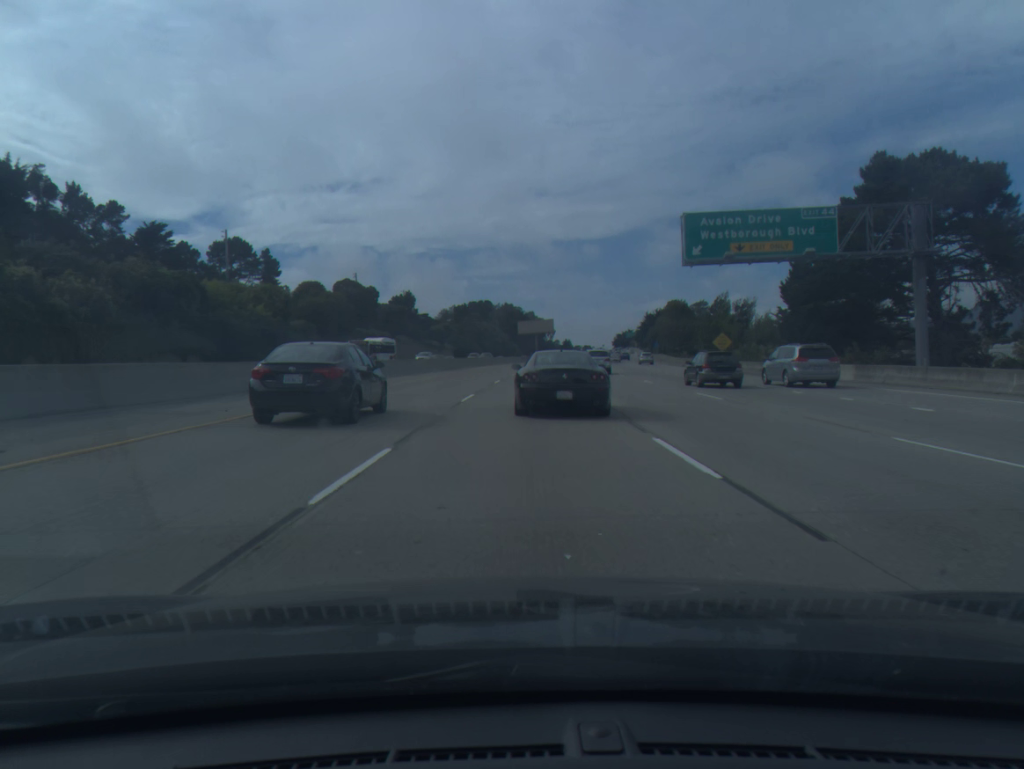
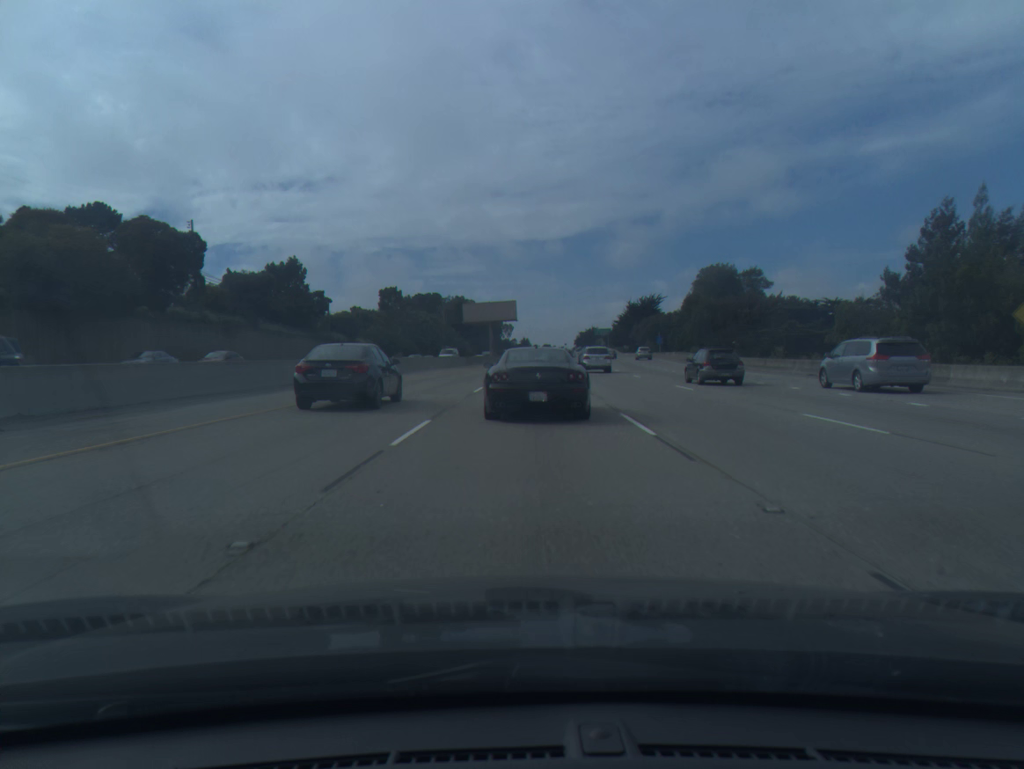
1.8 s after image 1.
(+1.5, +54.8) m; +3°
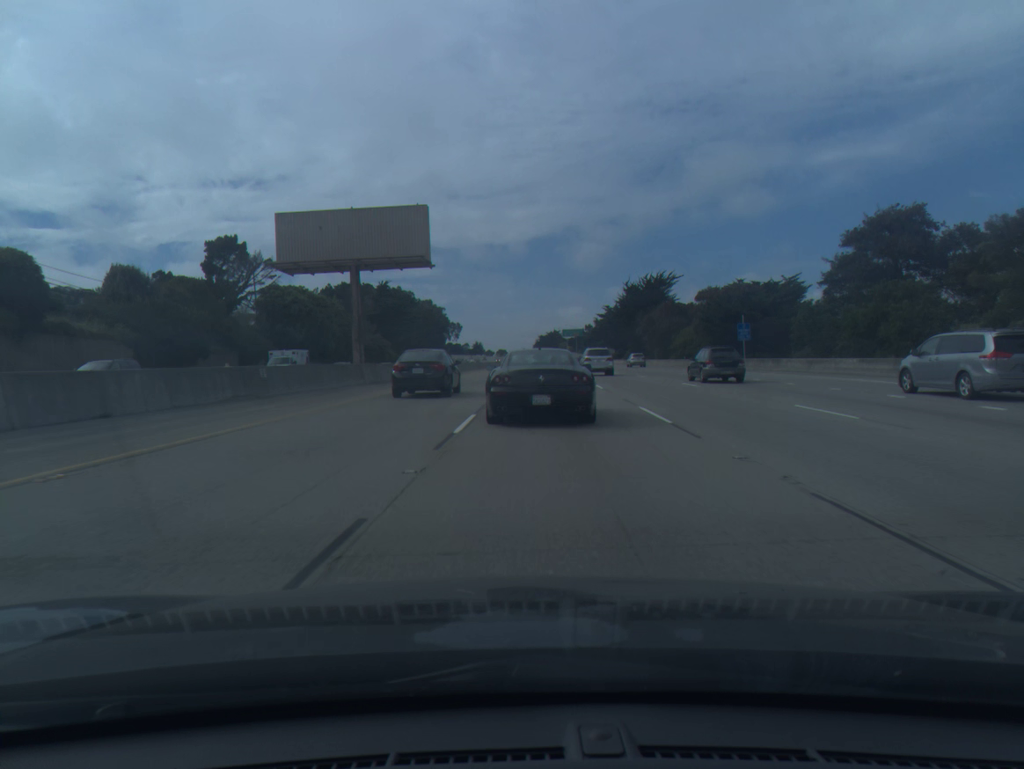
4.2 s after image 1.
(+1.9, +70.6) m; +3°
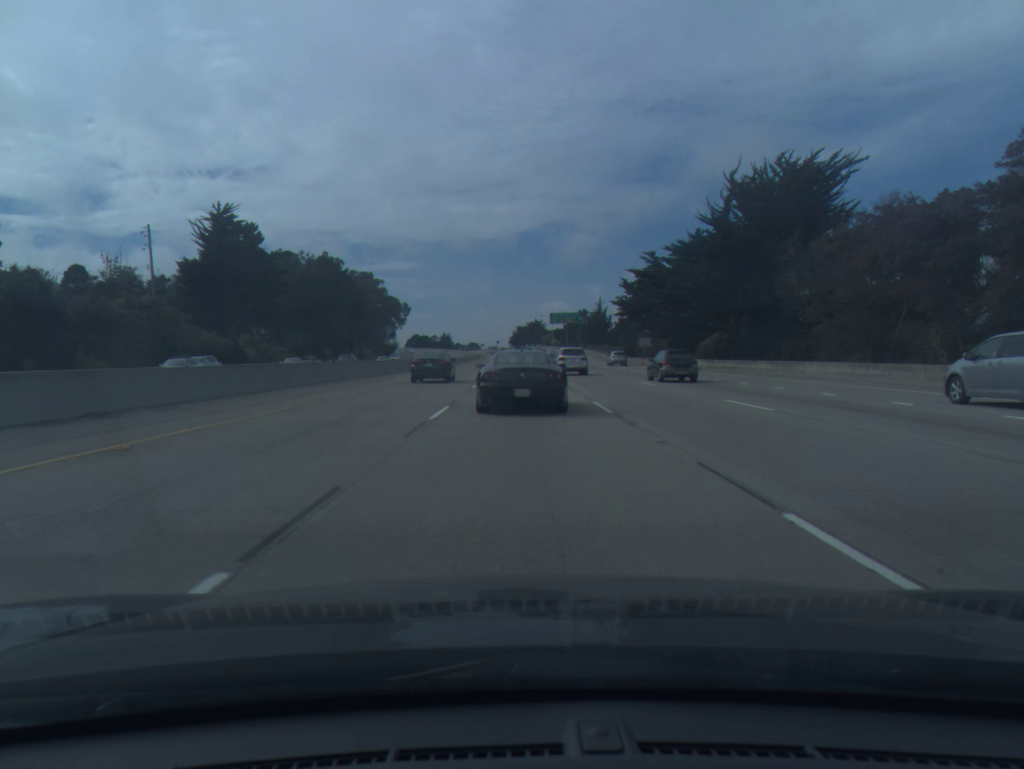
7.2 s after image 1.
(+2.6, +84.9) m; +2°
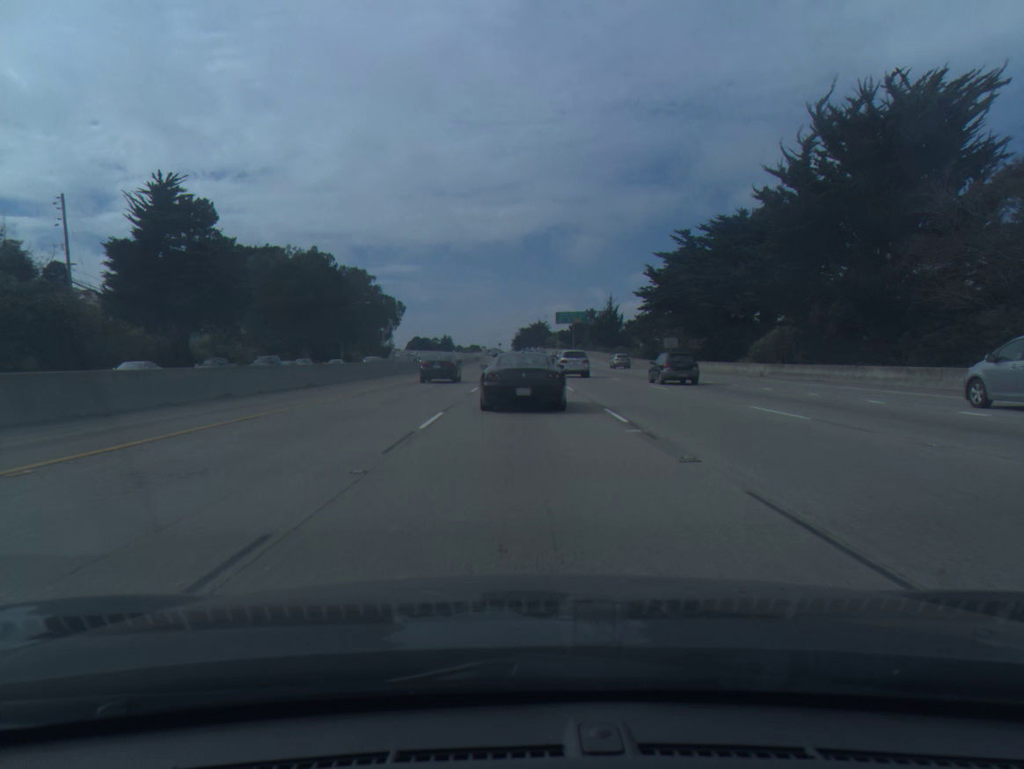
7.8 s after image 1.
(0.0, +16.7) m; 0°
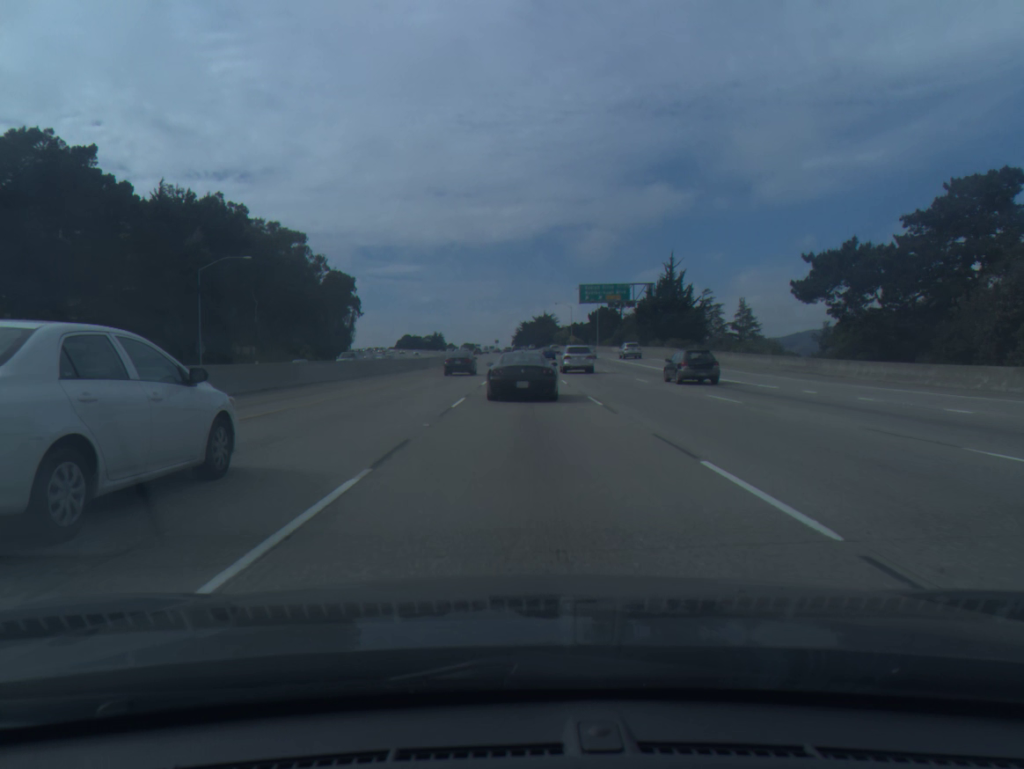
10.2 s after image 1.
(-0.2, +67.8) m; 0°
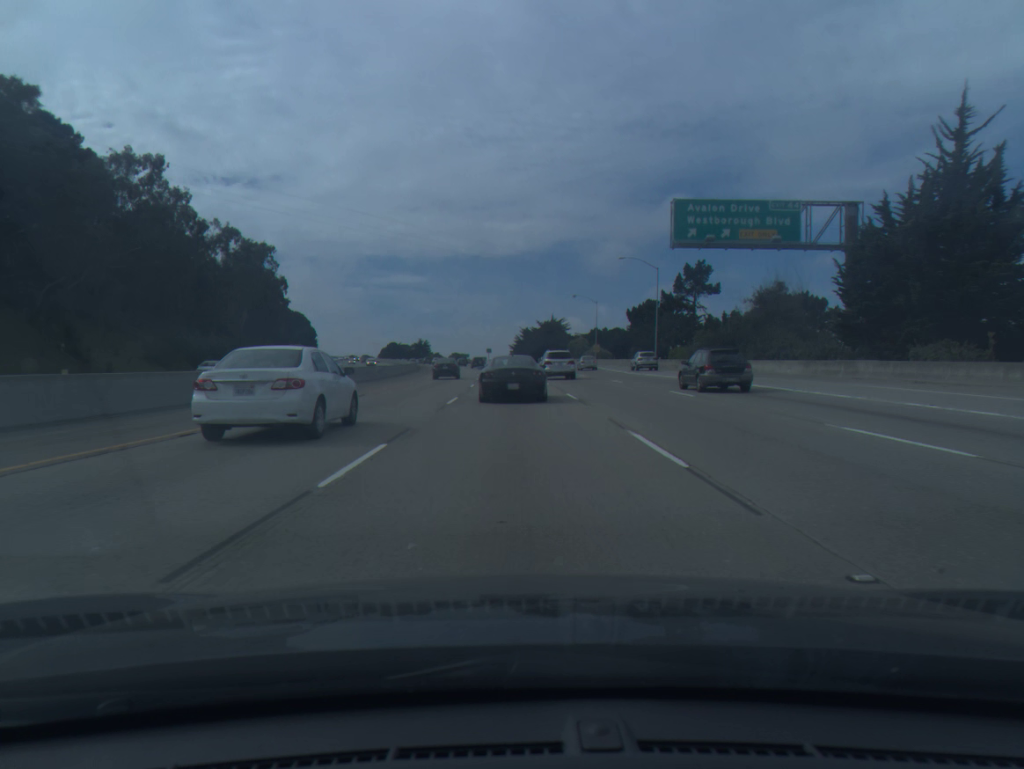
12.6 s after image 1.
(+0.3, +69.4) m; 0°
